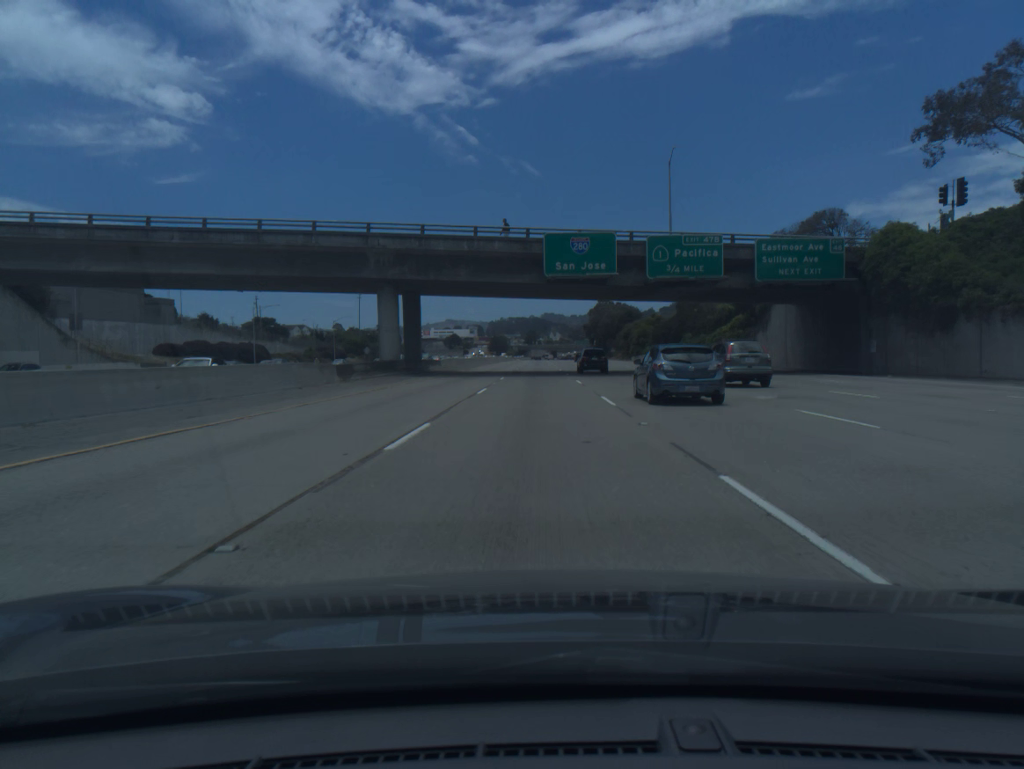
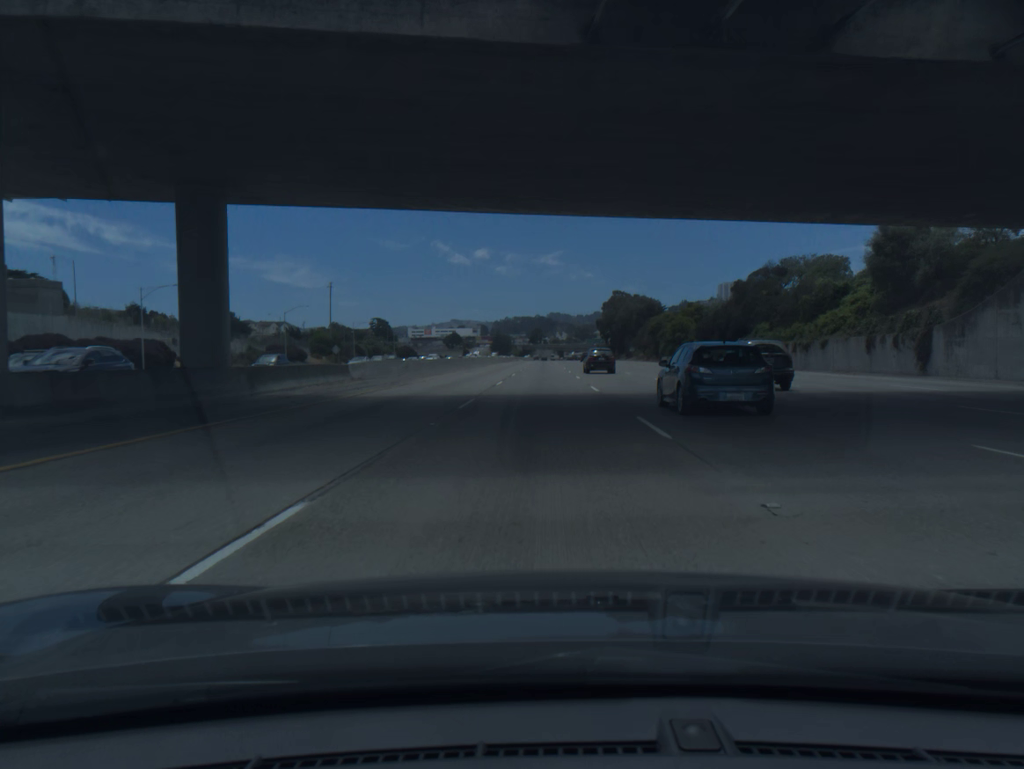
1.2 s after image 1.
(-0.1, +36.8) m; 0°
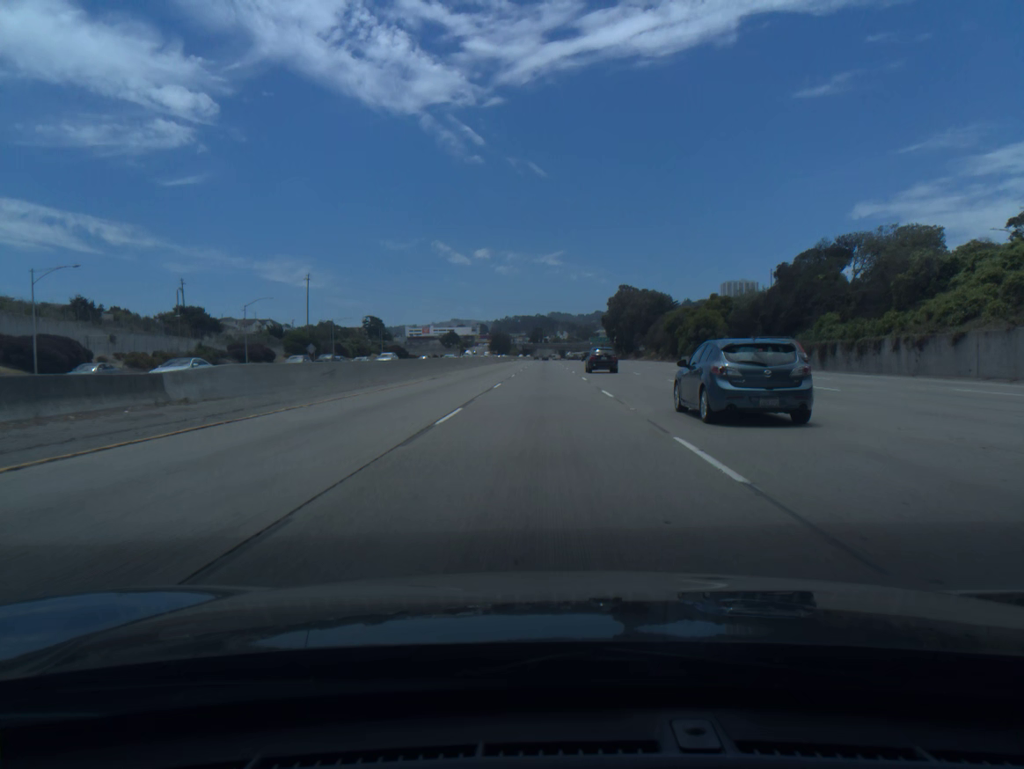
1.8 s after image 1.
(0.0, +18.4) m; 0°
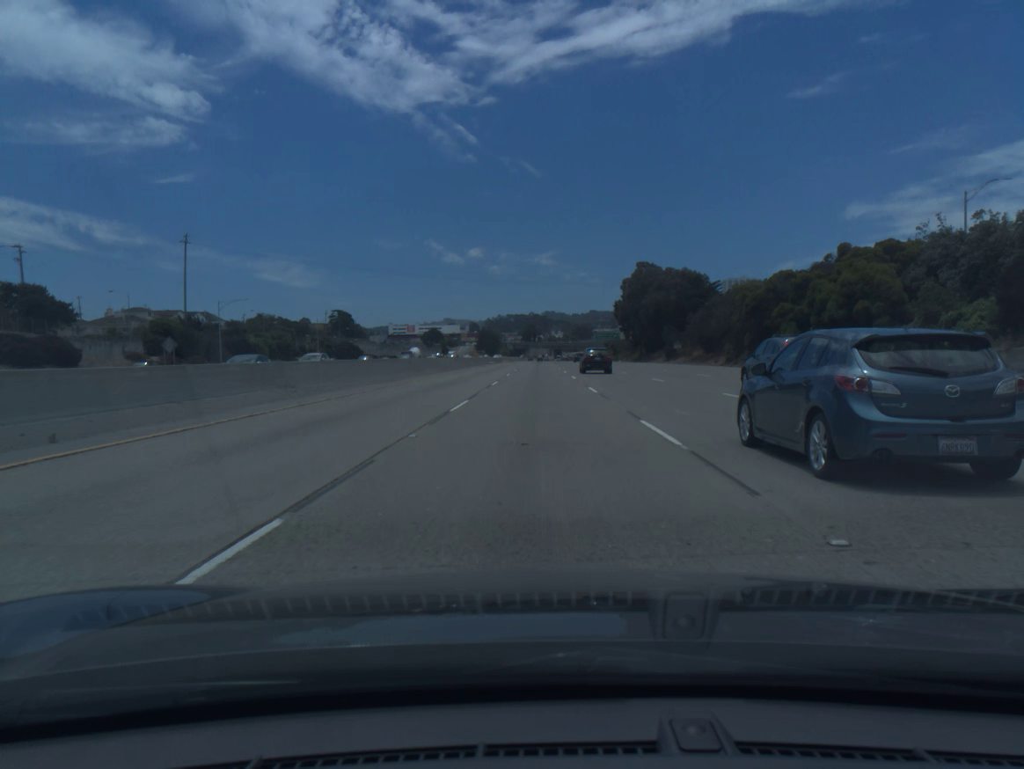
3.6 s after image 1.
(+0.3, +55.4) m; 0°
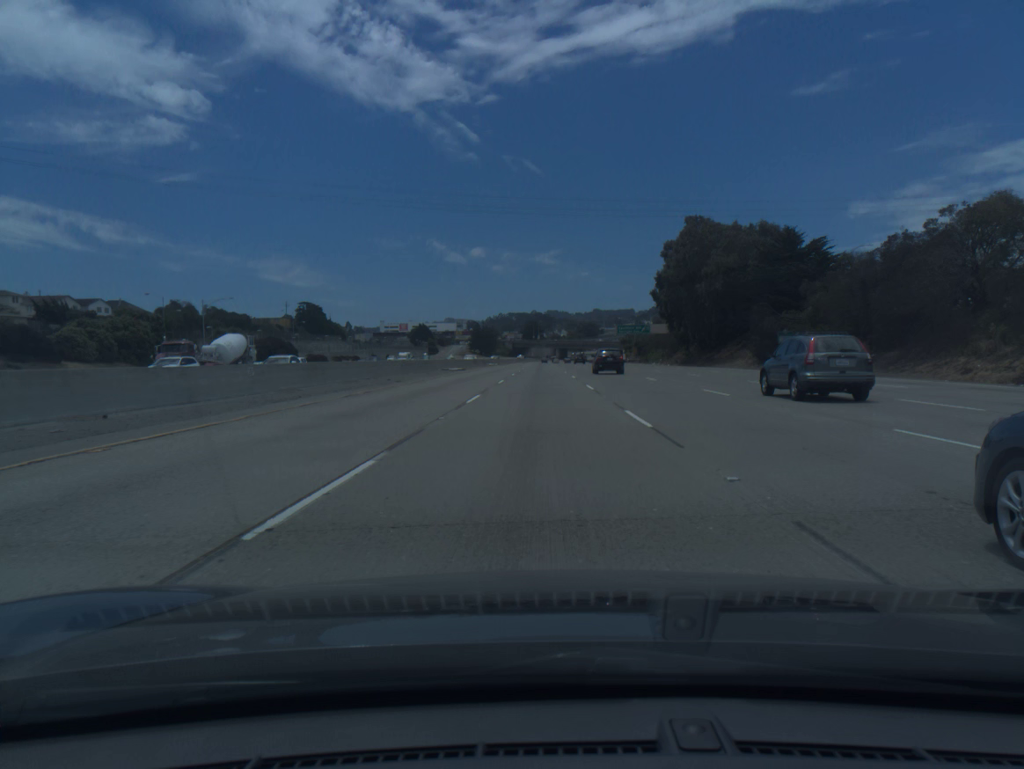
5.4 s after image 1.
(-0.1, +55.3) m; 0°
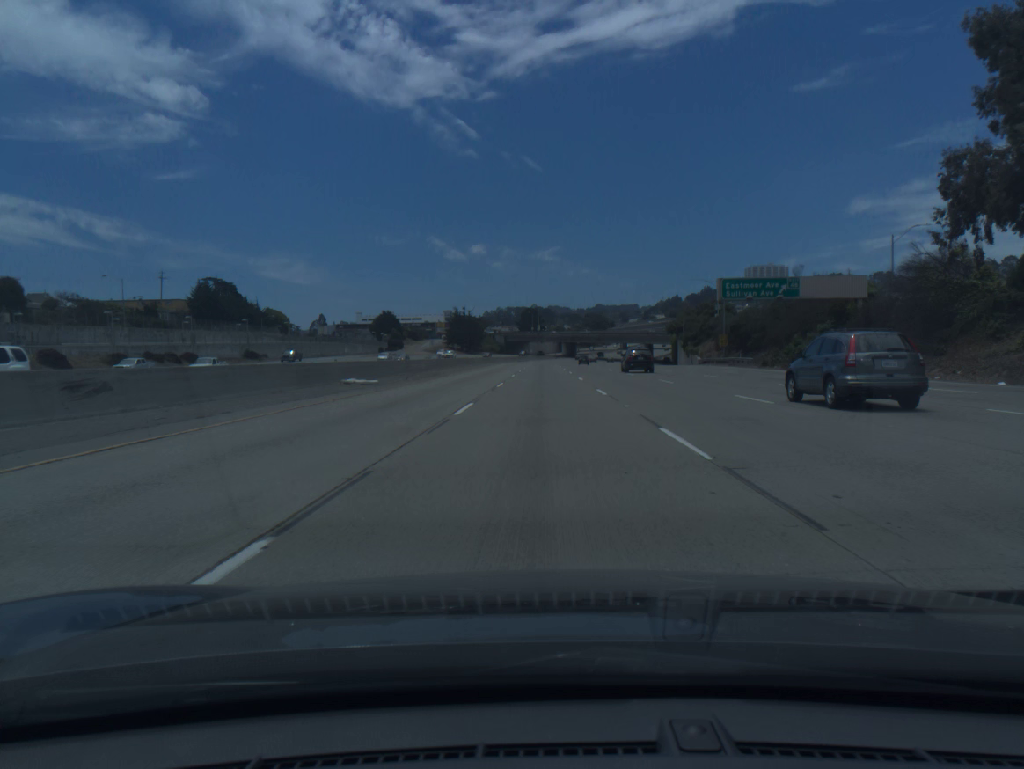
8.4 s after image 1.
(-0.1, +91.9) m; 0°
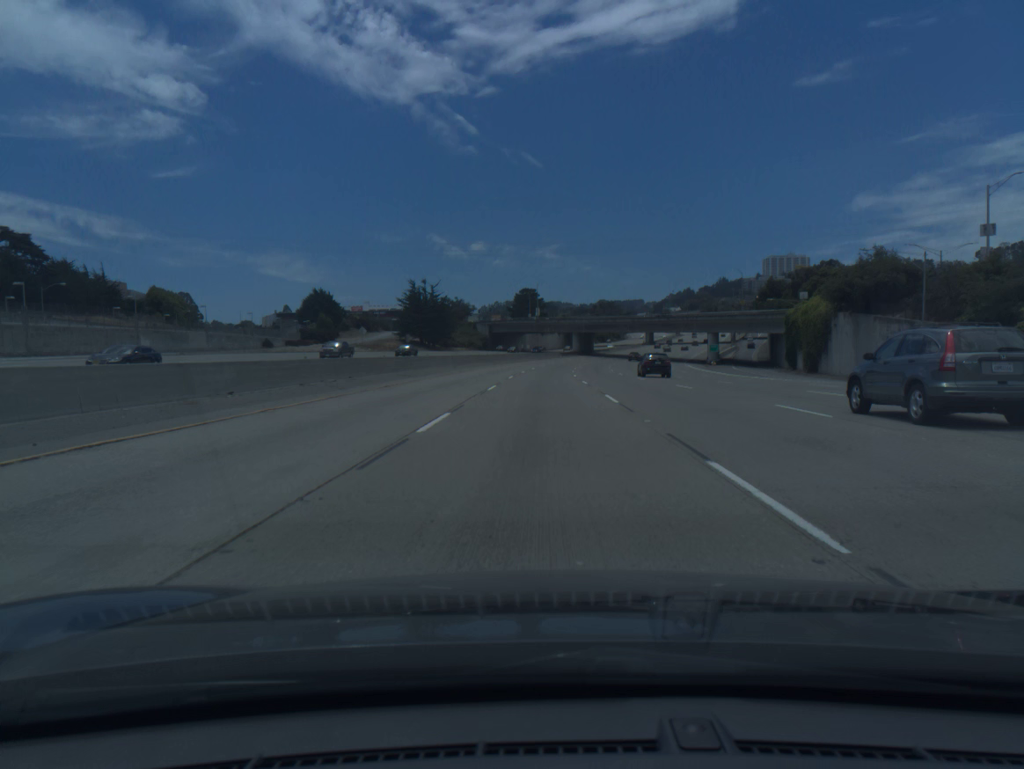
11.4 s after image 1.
(+0.1, +91.8) m; 0°
